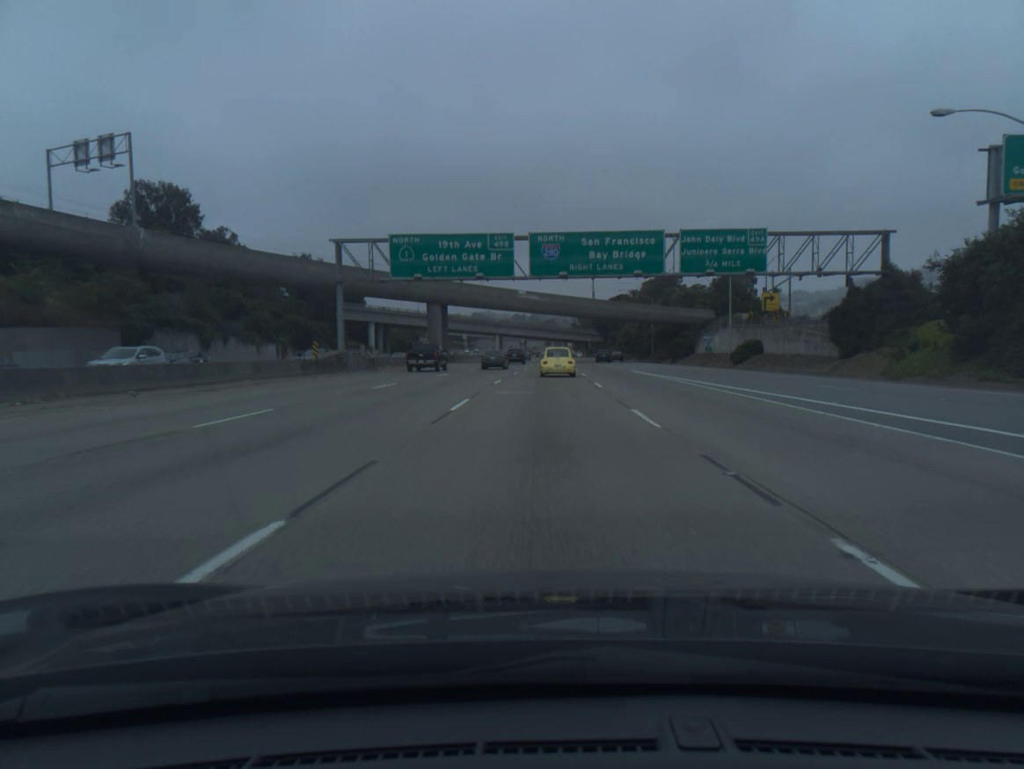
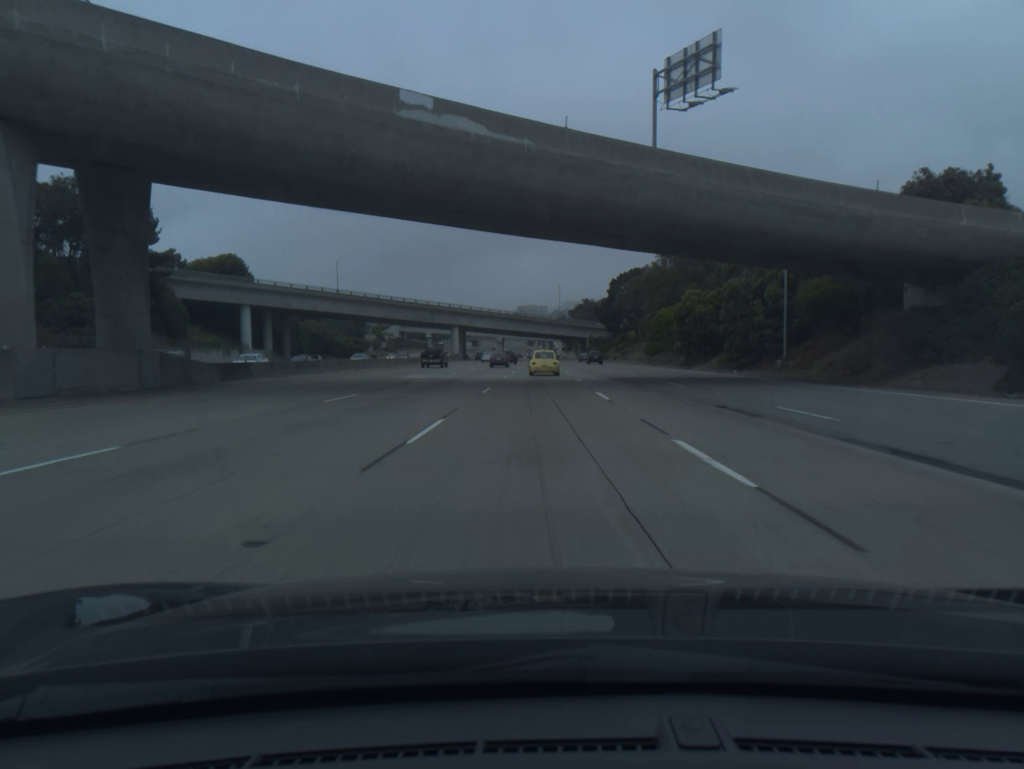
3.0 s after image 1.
(+0.8, +76.8) m; +1°
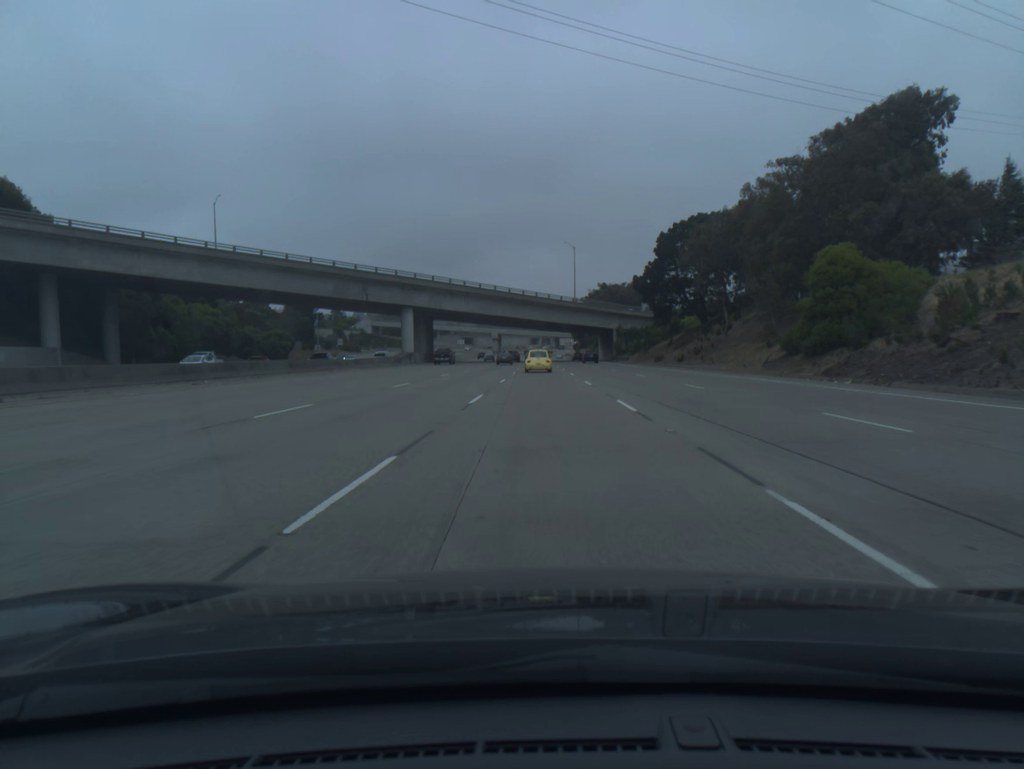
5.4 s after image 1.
(-0.3, +62.5) m; 0°
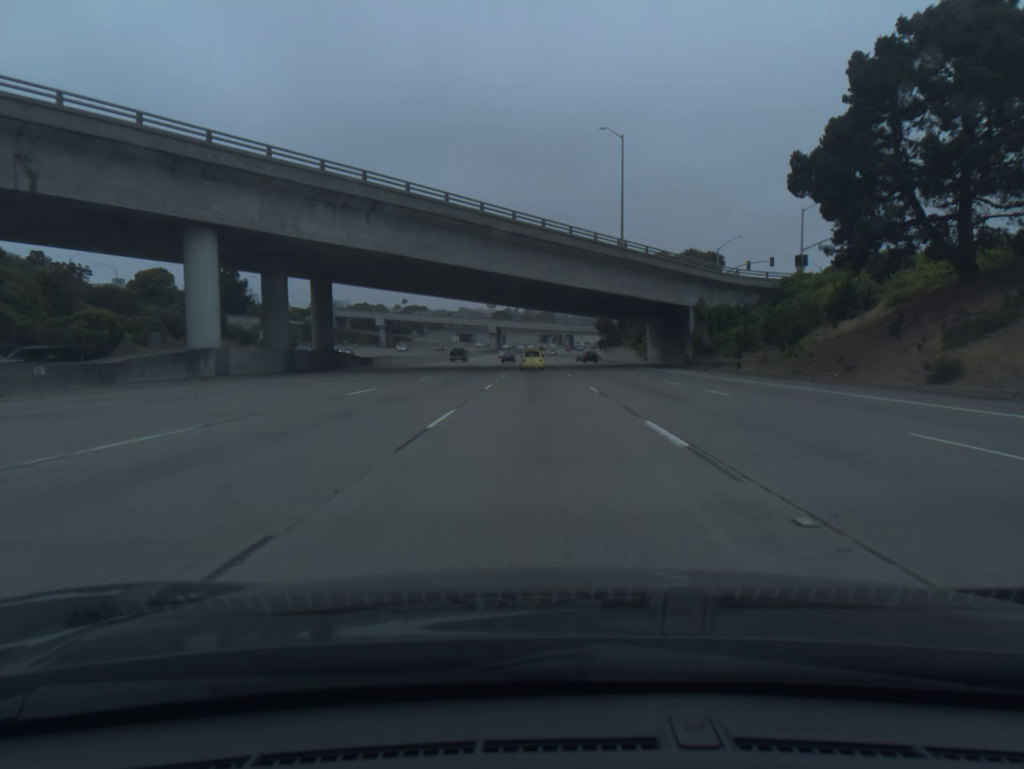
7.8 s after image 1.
(-0.2, +63.4) m; -1°
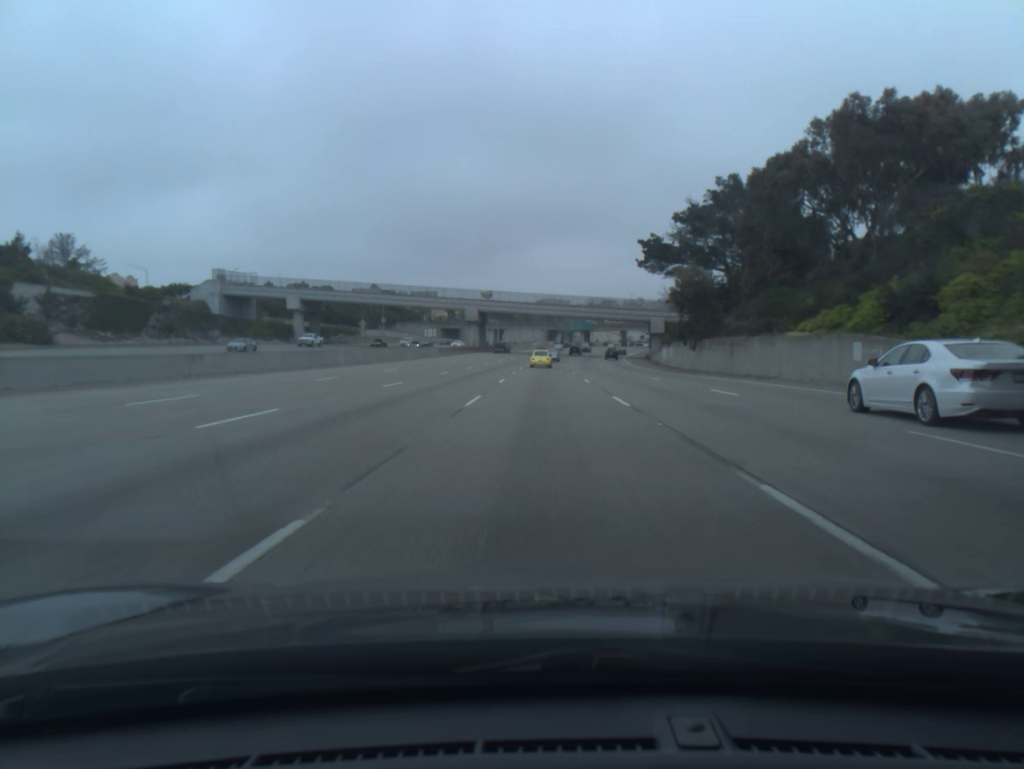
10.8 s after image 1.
(-0.7, +80.9) m; -1°
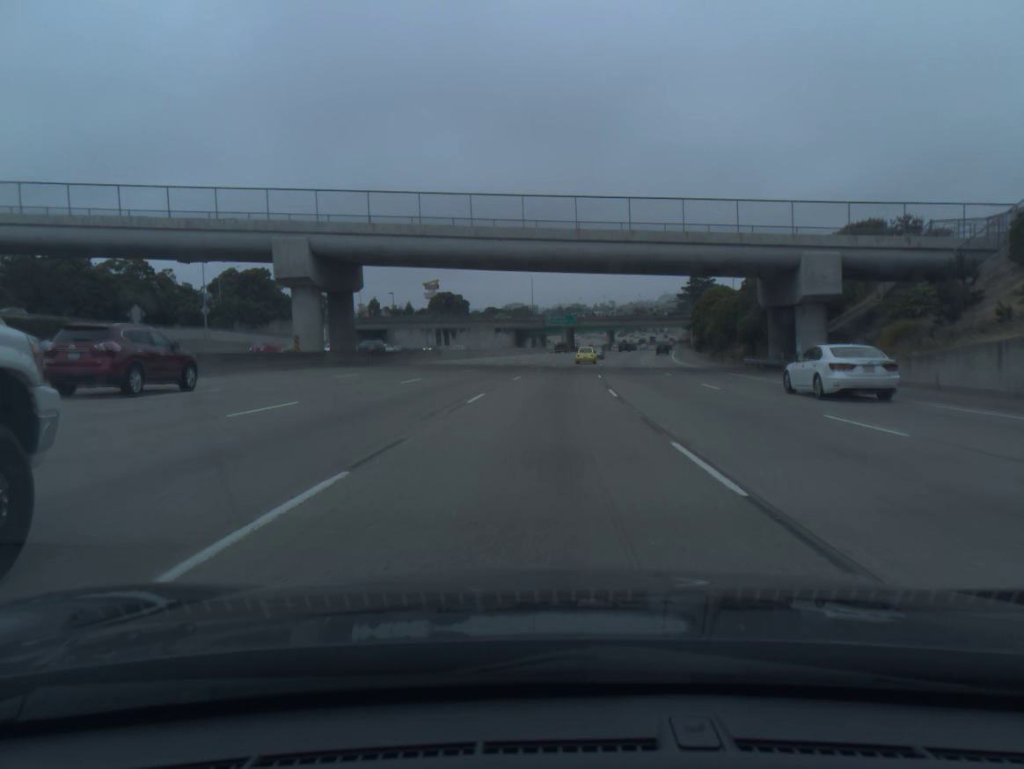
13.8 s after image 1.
(+1.1, +84.0) m; +2°
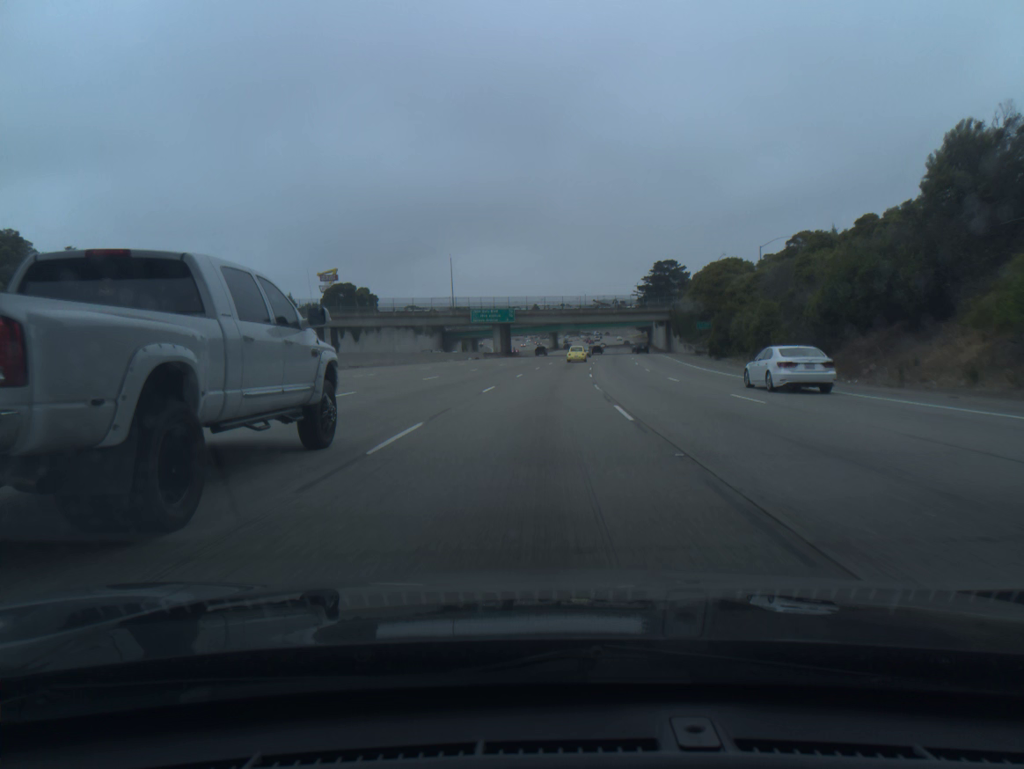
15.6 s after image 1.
(+2.1, +51.2) m; +5°
